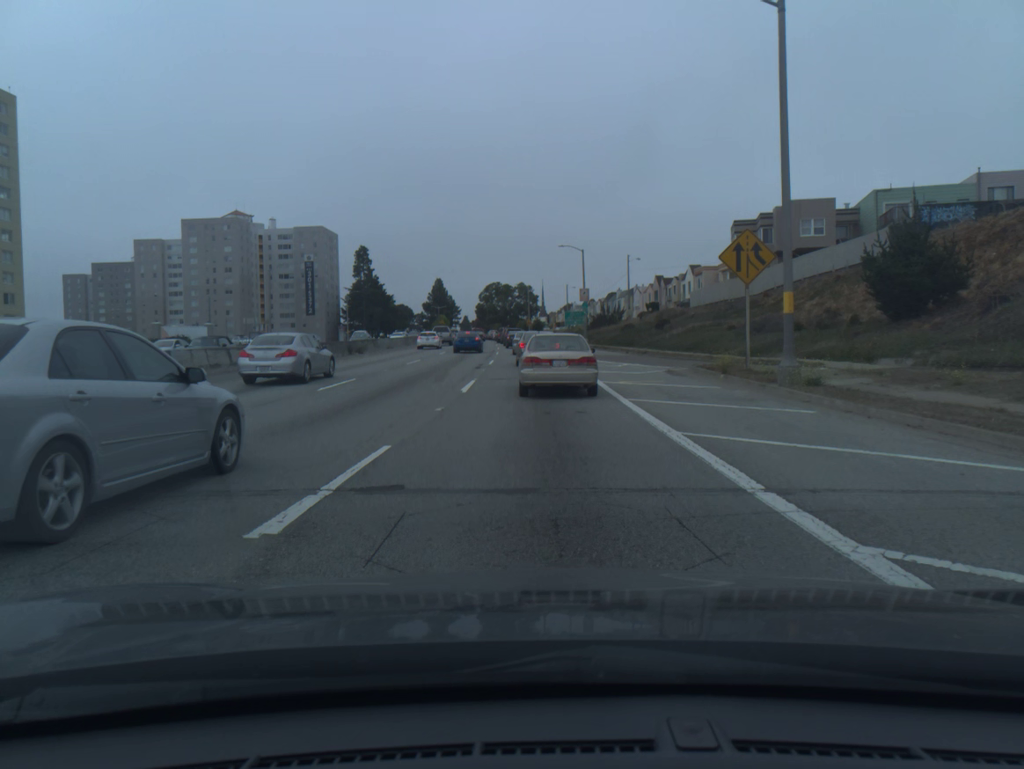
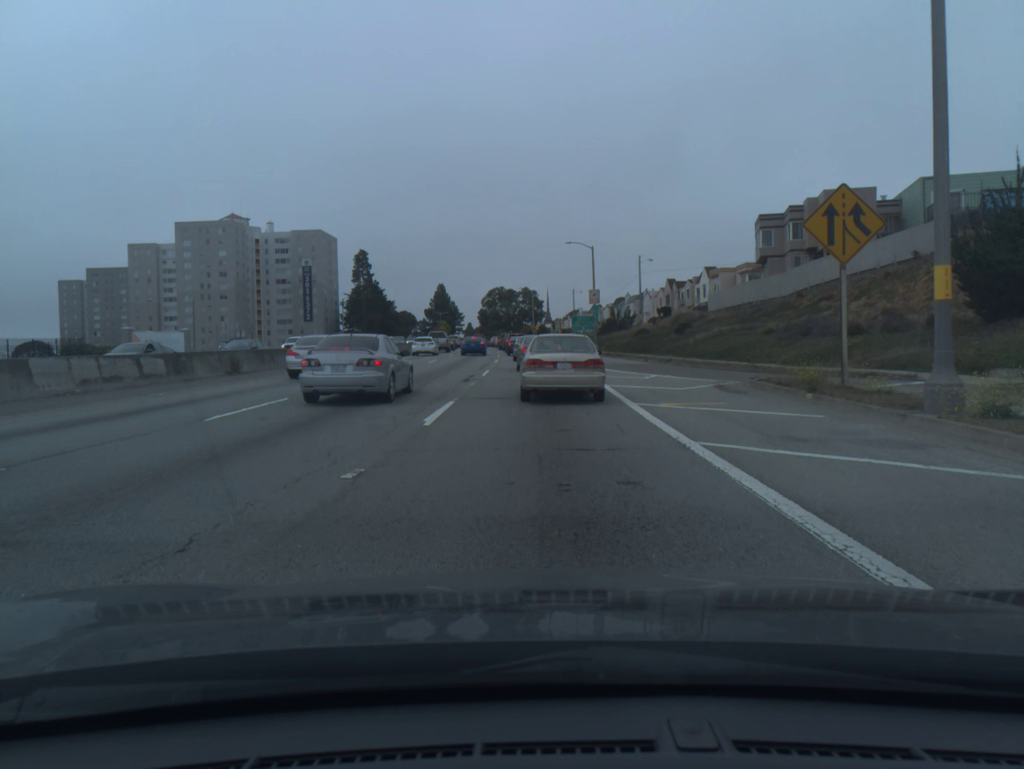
(-0.1, +7.0) m; 0°
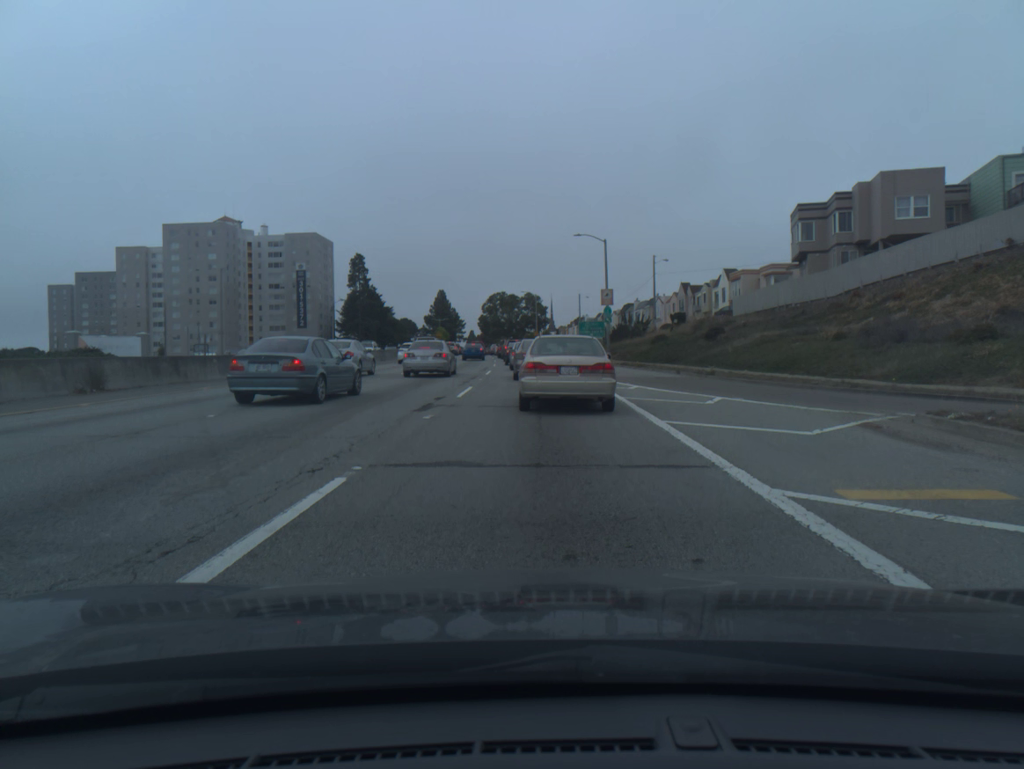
(0.0, +9.4) m; 0°
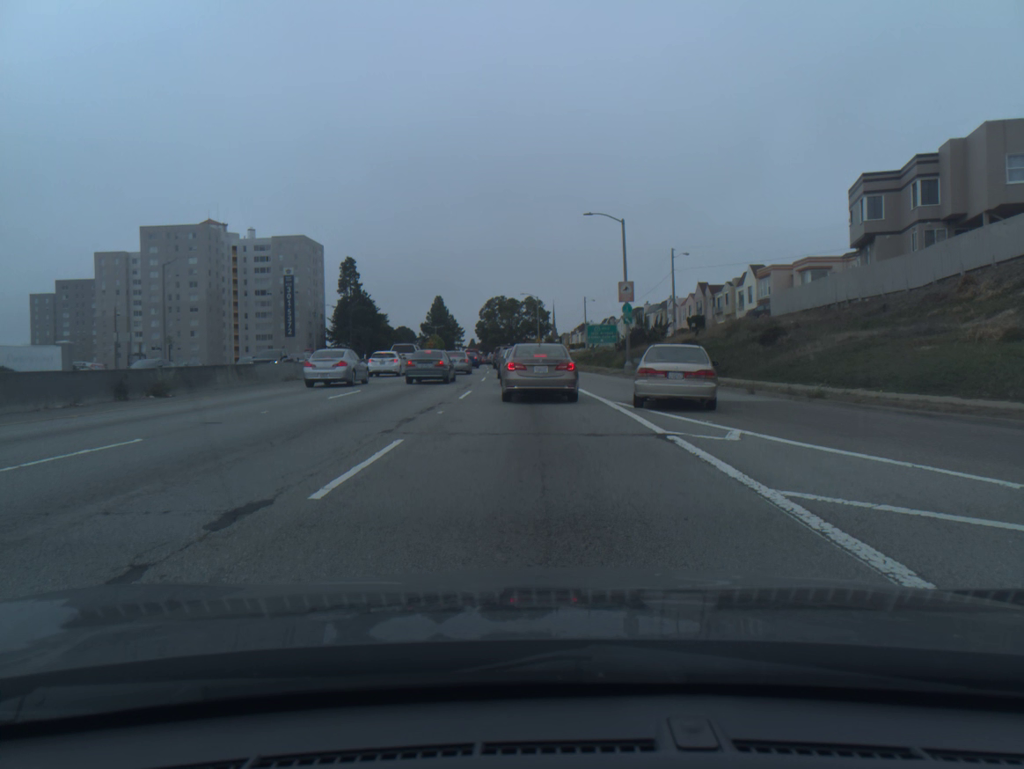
(-0.1, +11.8) m; 0°
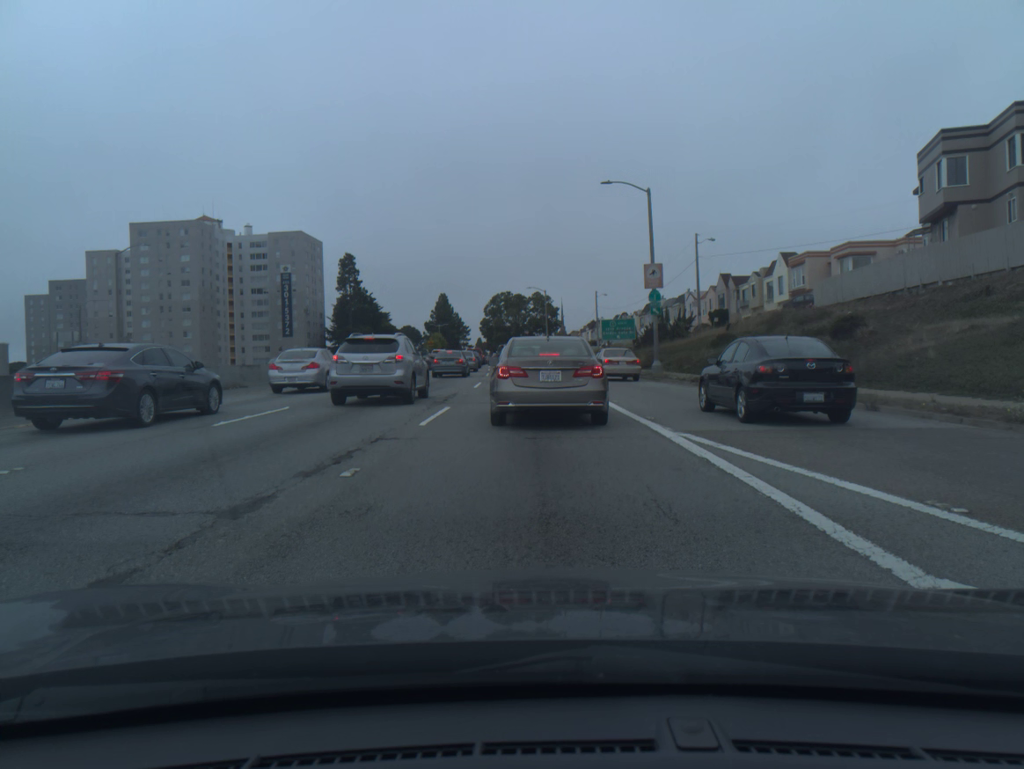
(0.0, +8.1) m; 0°
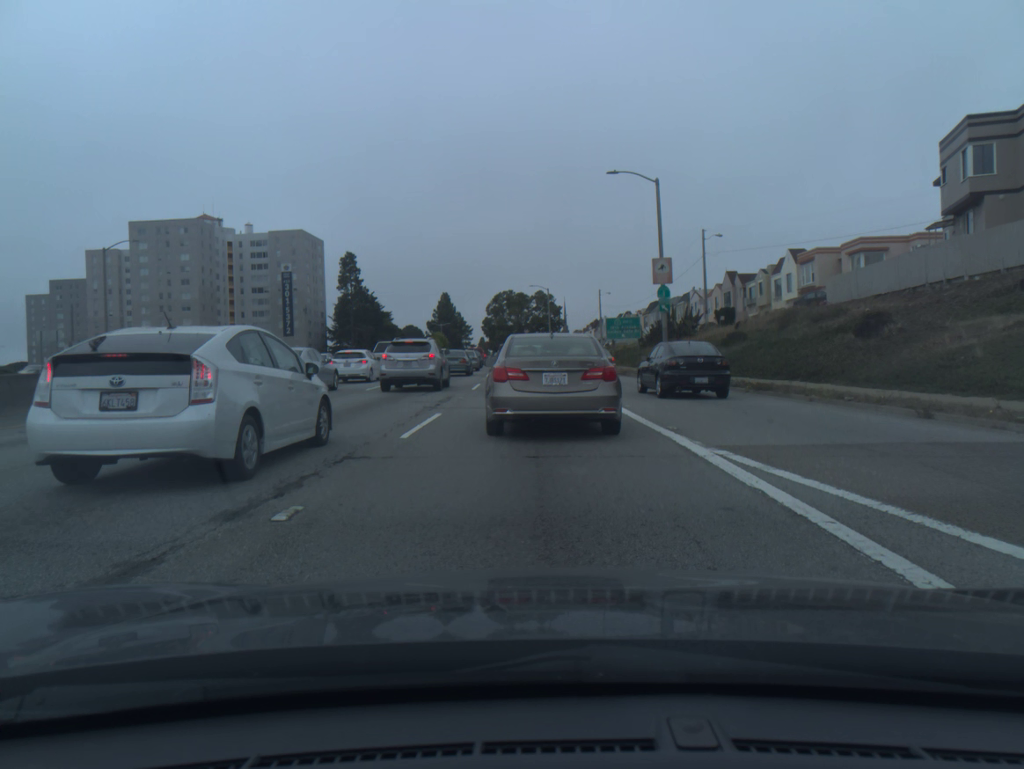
(0.0, +2.1) m; 0°
